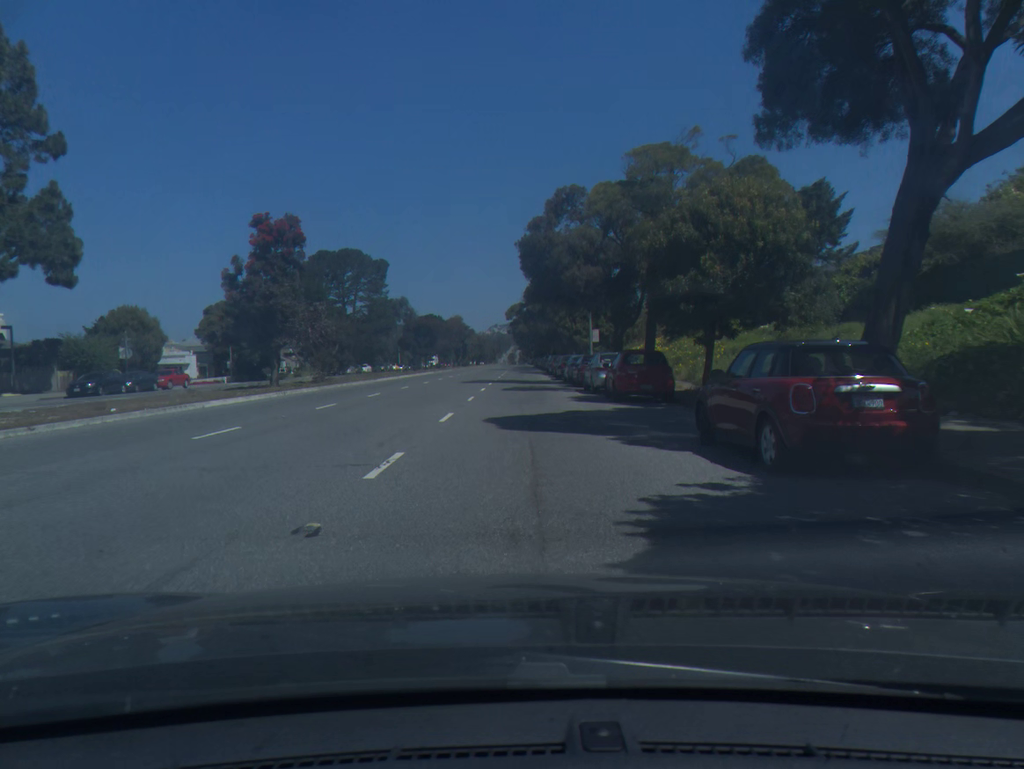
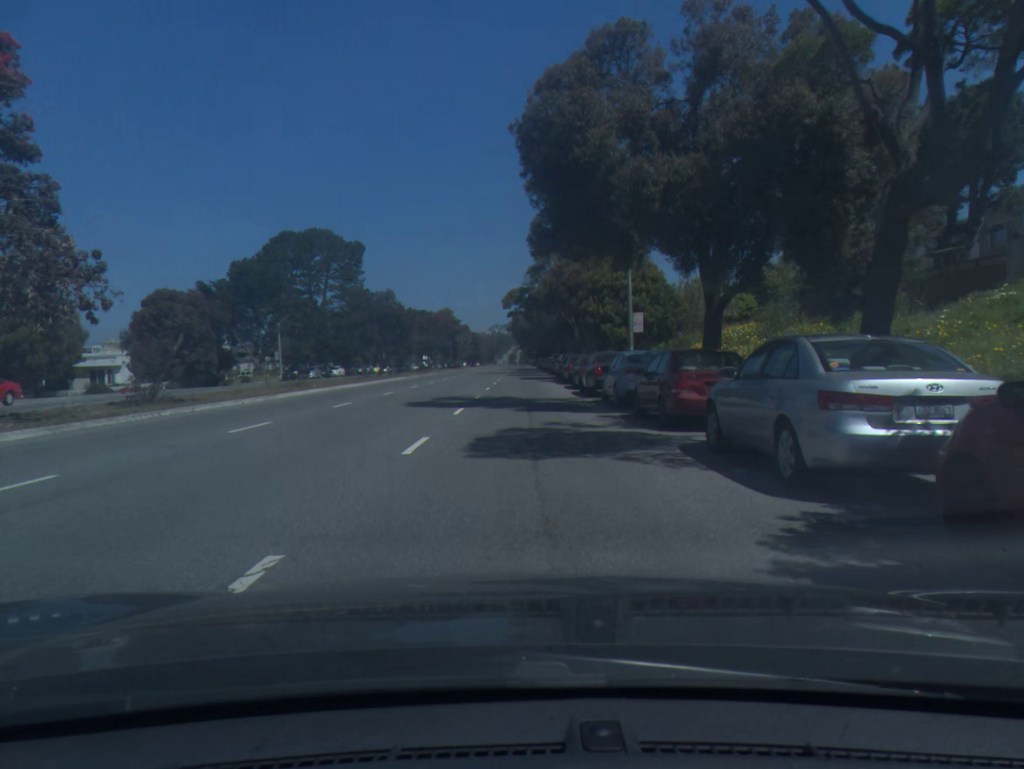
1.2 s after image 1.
(0.0, +19.9) m; 0°
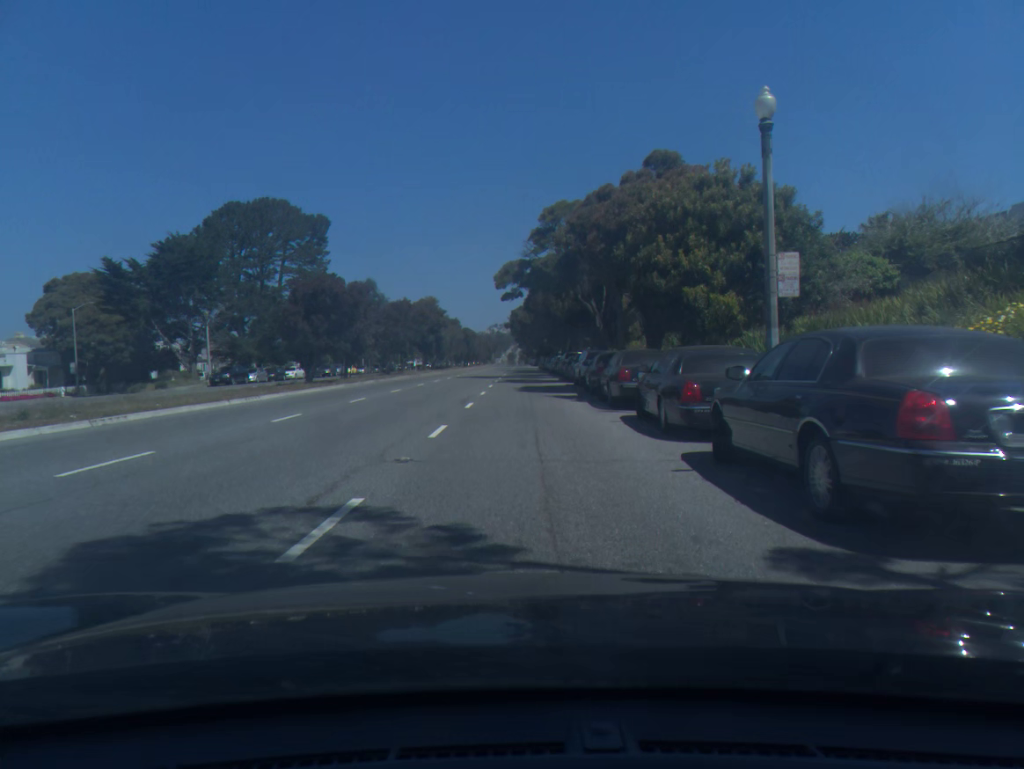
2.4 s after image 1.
(0.0, +20.2) m; 0°
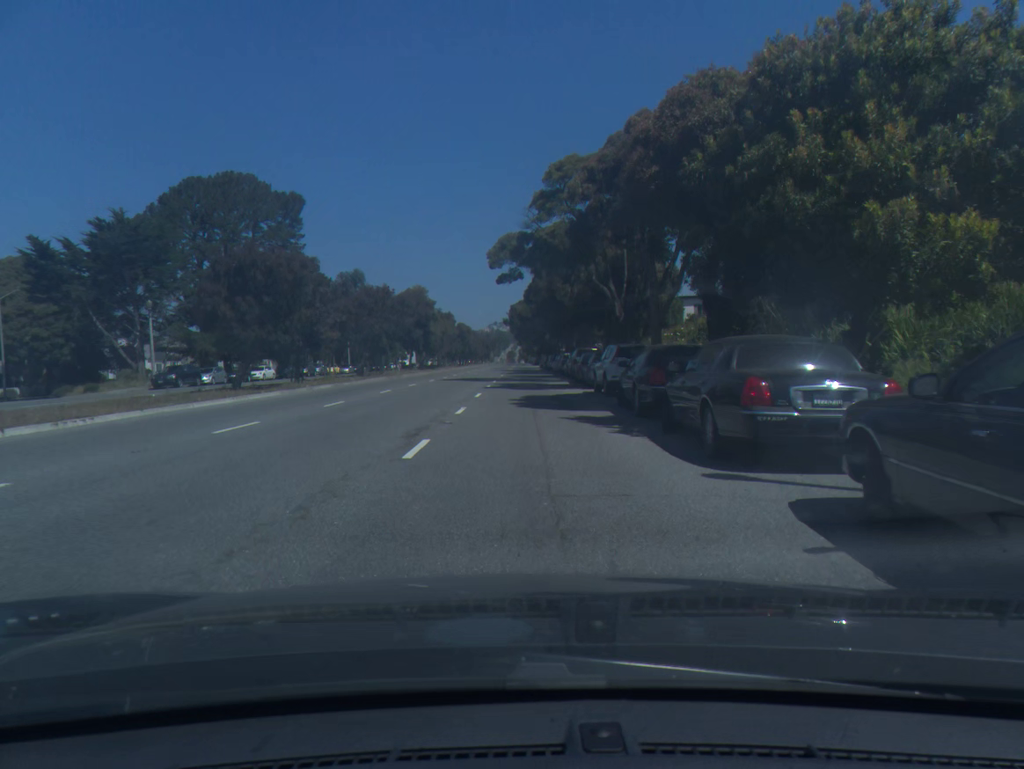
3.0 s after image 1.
(0.0, +10.3) m; 0°
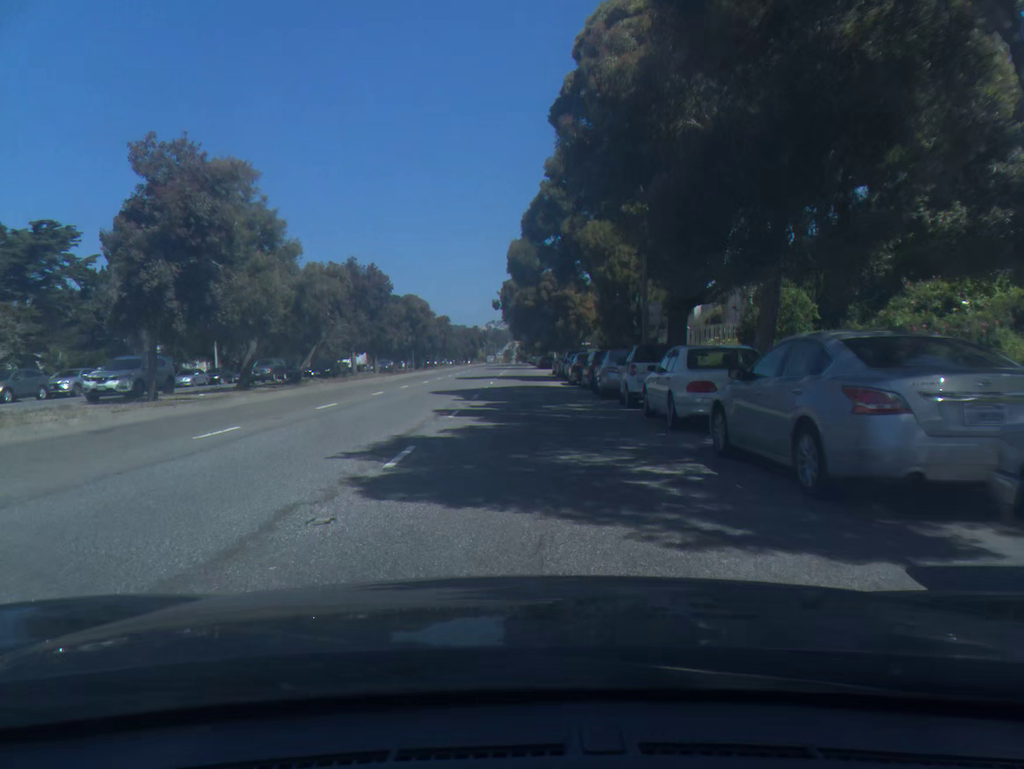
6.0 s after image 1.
(+0.2, +52.2) m; 0°
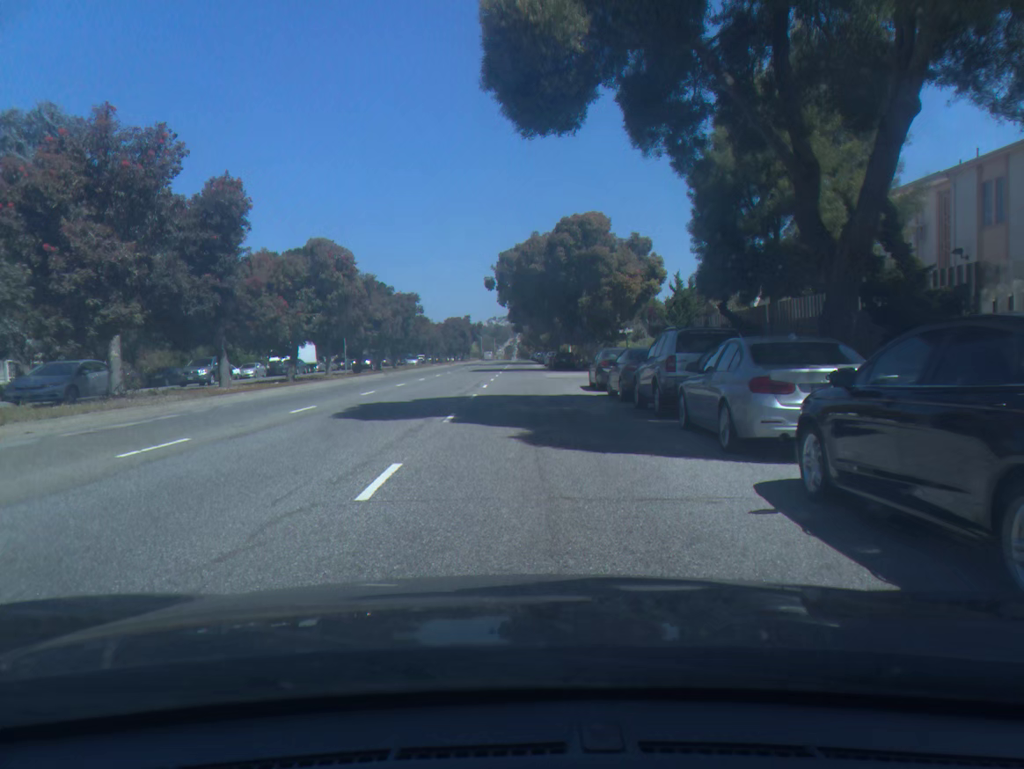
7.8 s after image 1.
(0.0, +31.3) m; 0°
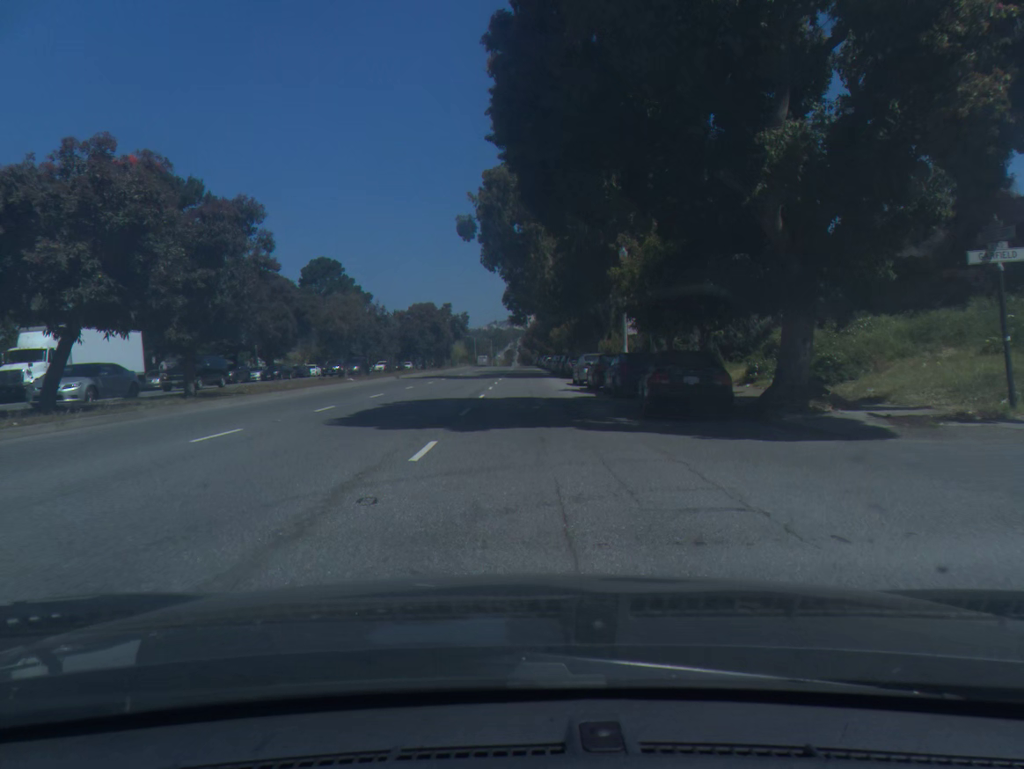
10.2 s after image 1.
(-0.1, +41.7) m; 0°
